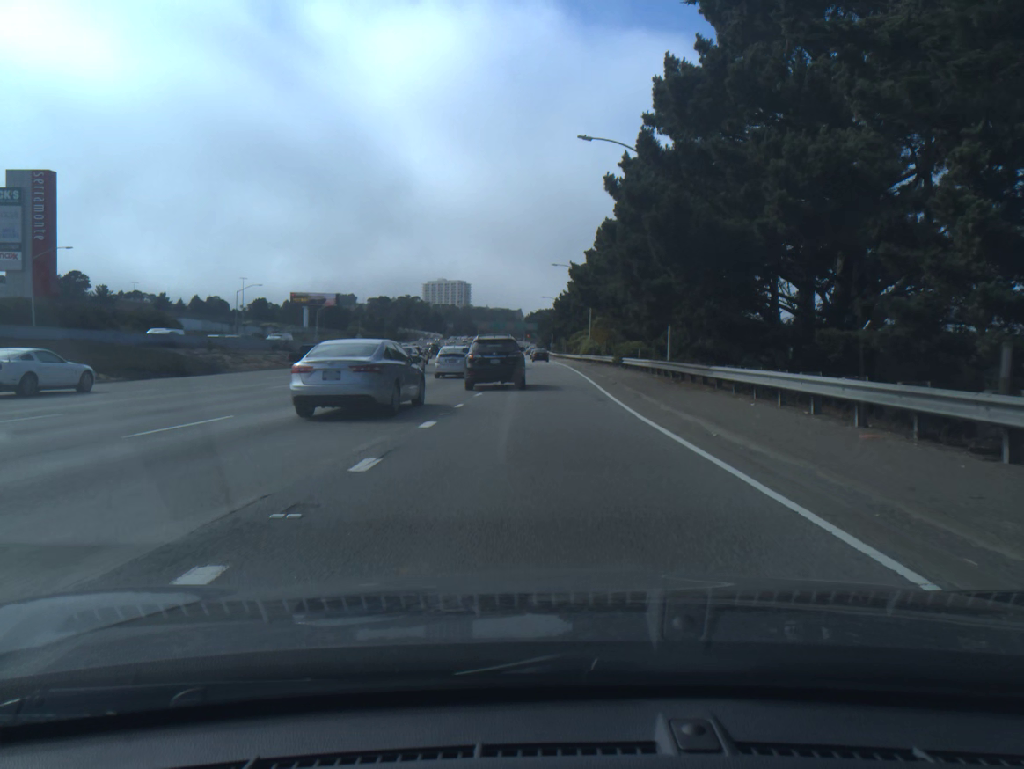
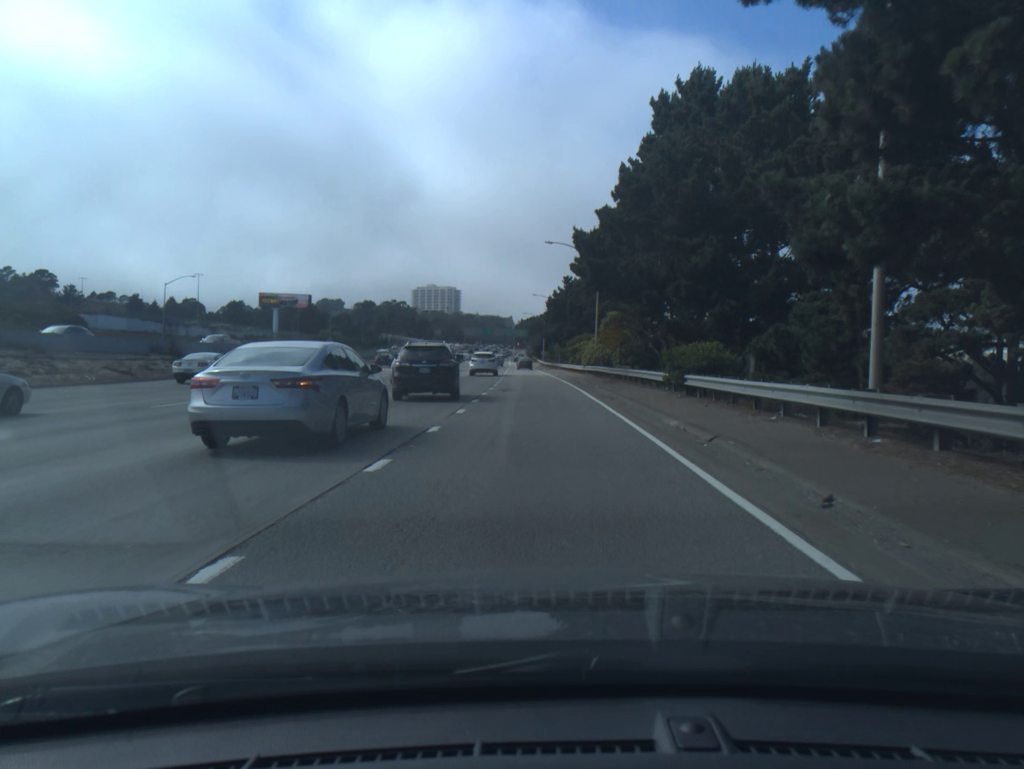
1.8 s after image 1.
(+0.1, +21.9) m; 0°
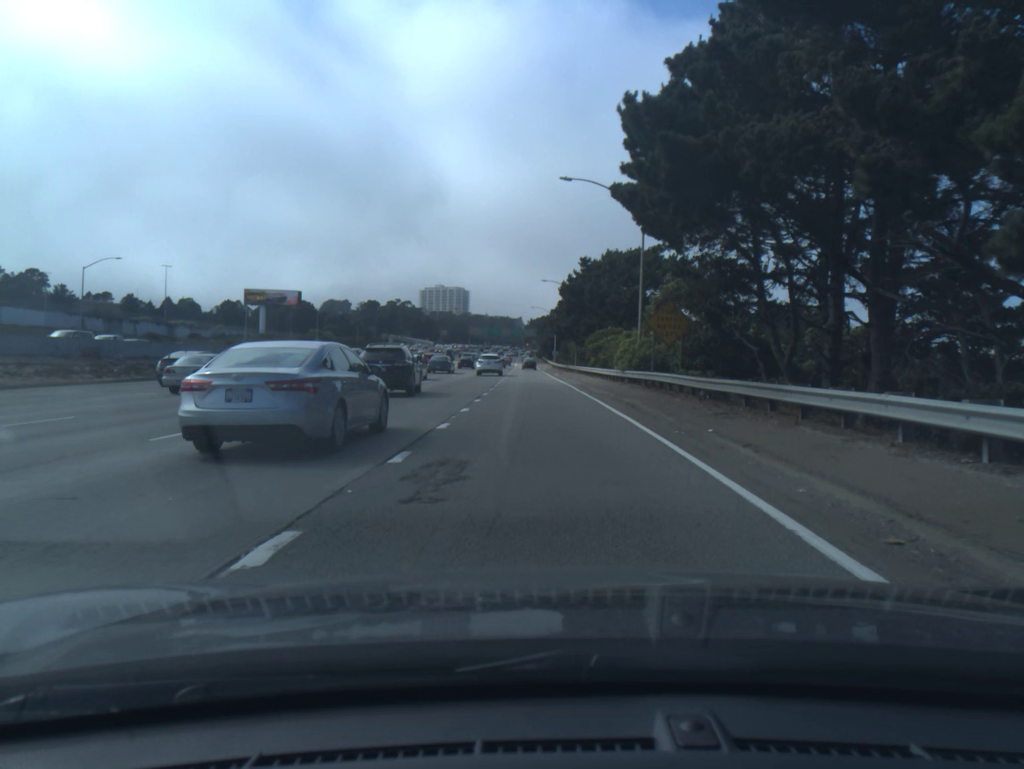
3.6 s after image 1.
(-0.1, +21.8) m; -1°
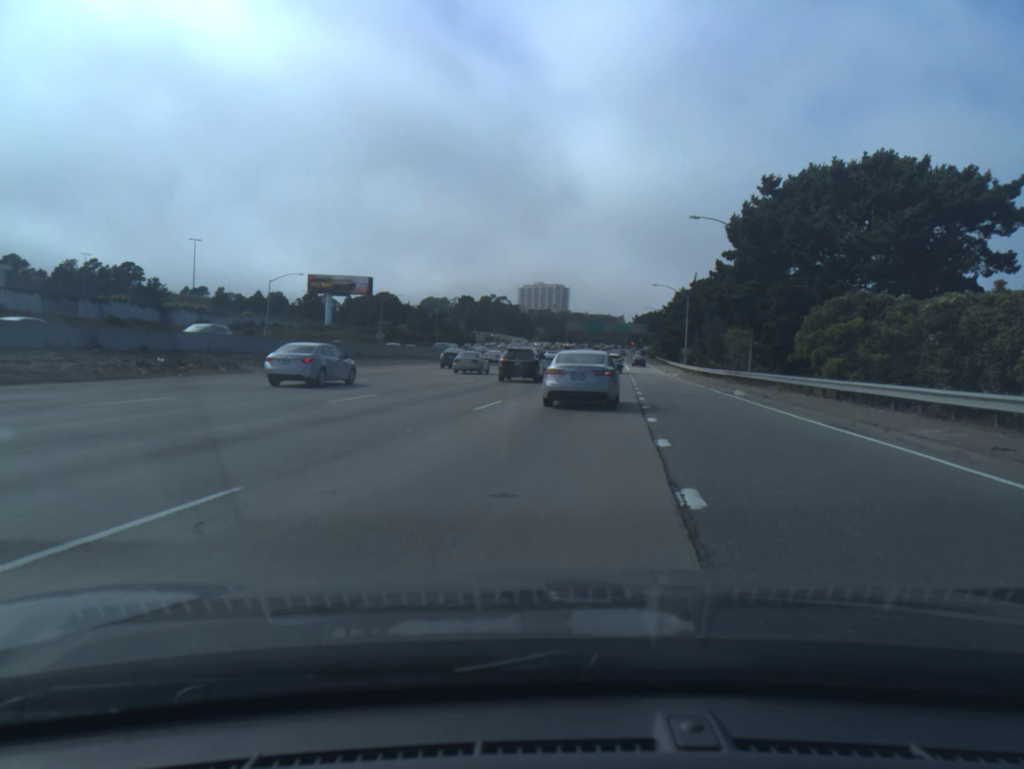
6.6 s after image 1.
(-2.6, +38.0) m; -7°
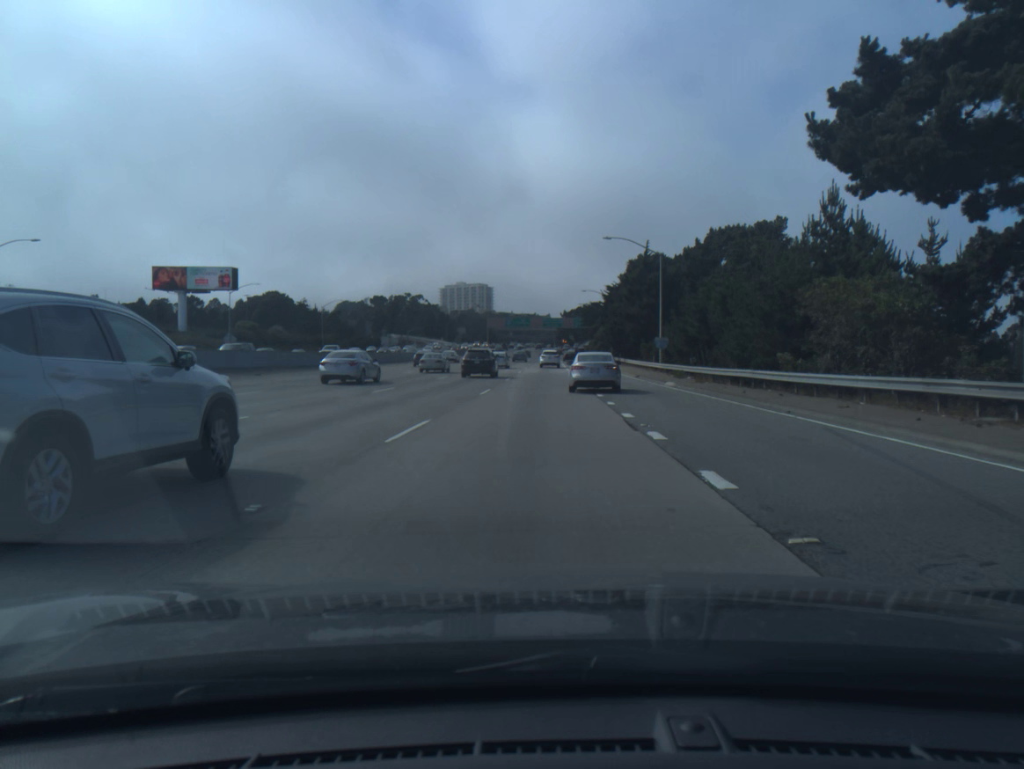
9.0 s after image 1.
(+2.5, +35.1) m; +5°
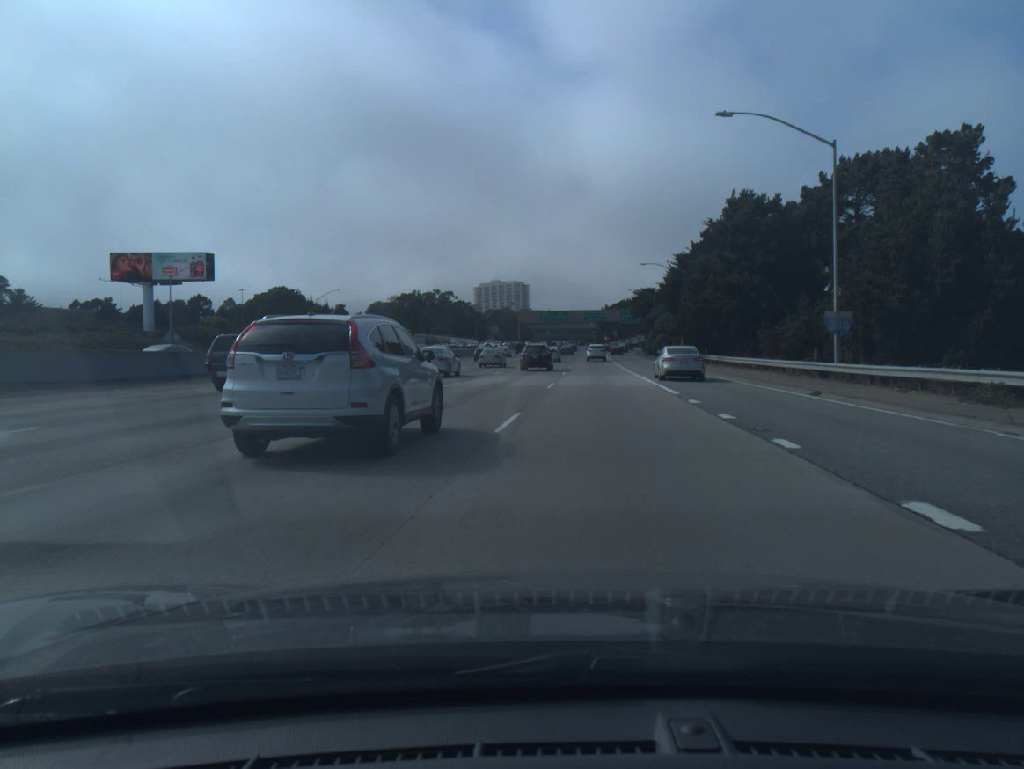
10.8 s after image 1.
(-0.5, +28.7) m; -3°
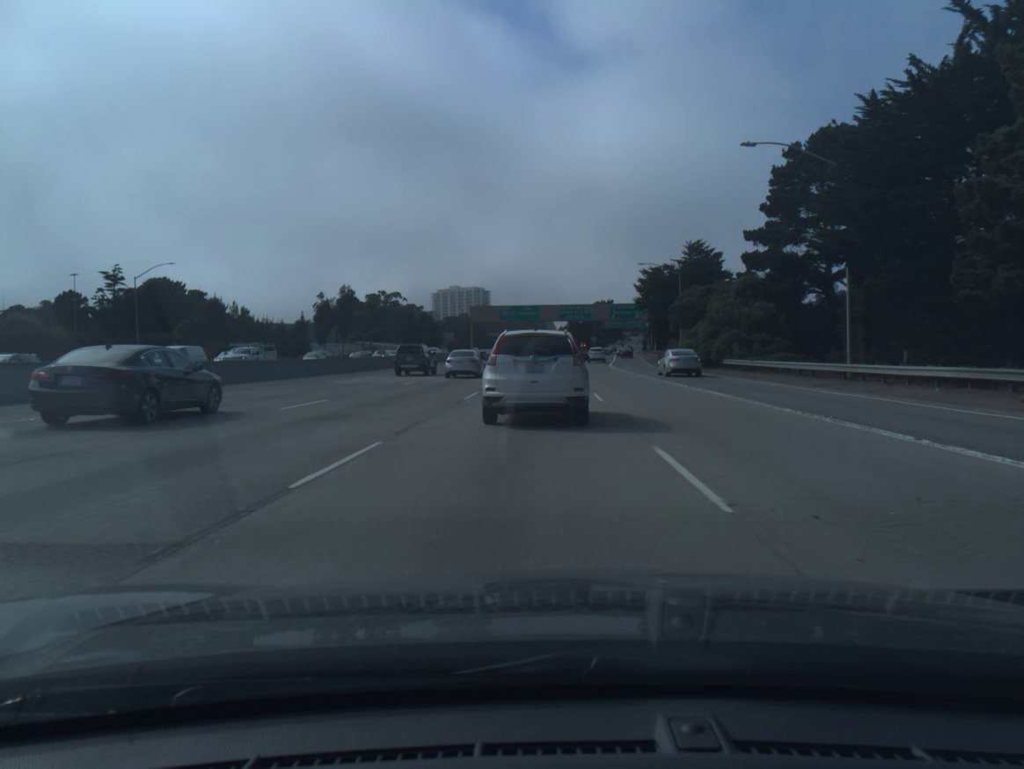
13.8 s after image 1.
(+0.2, +49.4) m; +3°
